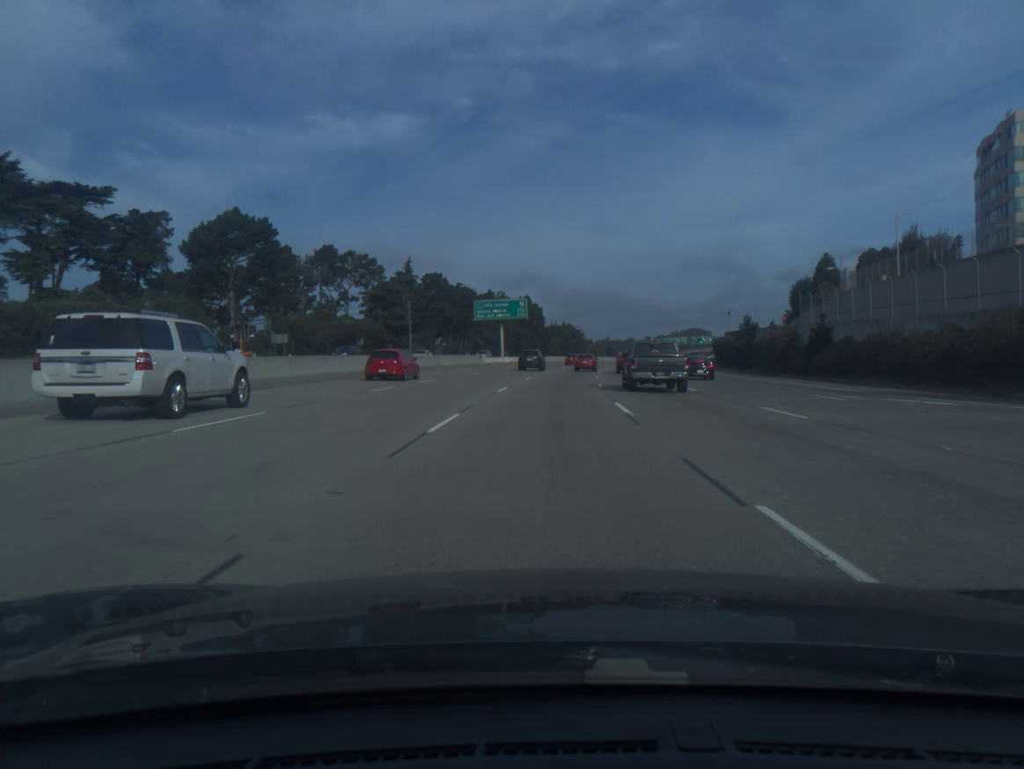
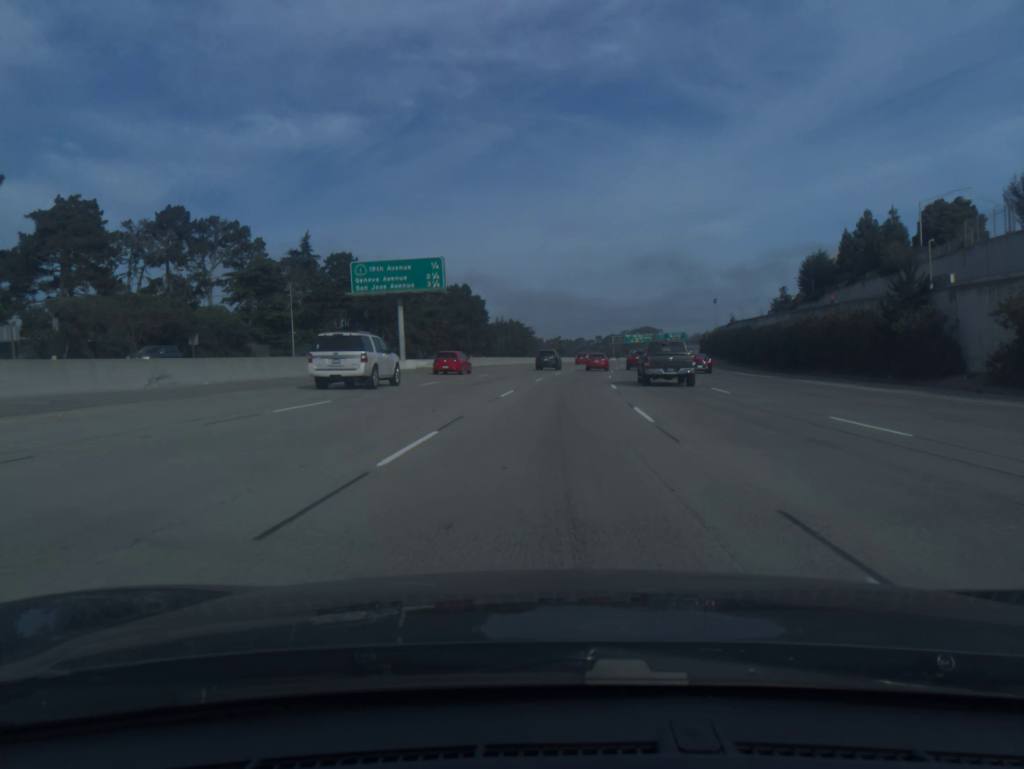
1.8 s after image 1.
(+1.3, +46.3) m; +4°
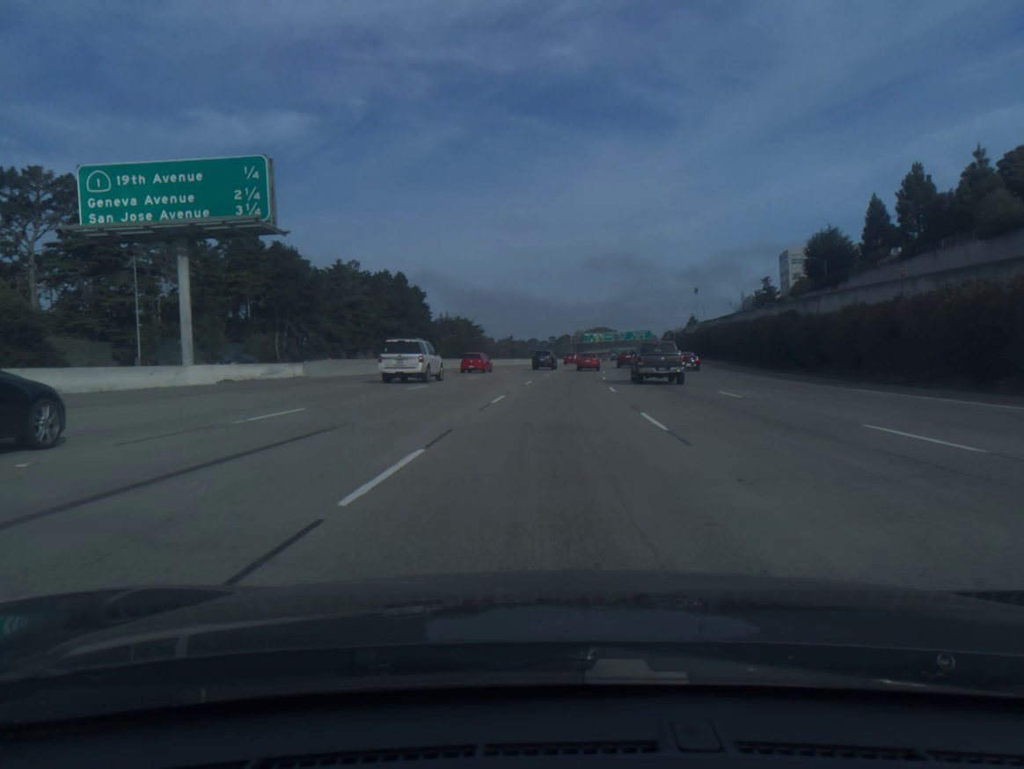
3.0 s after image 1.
(+0.9, +30.8) m; +3°
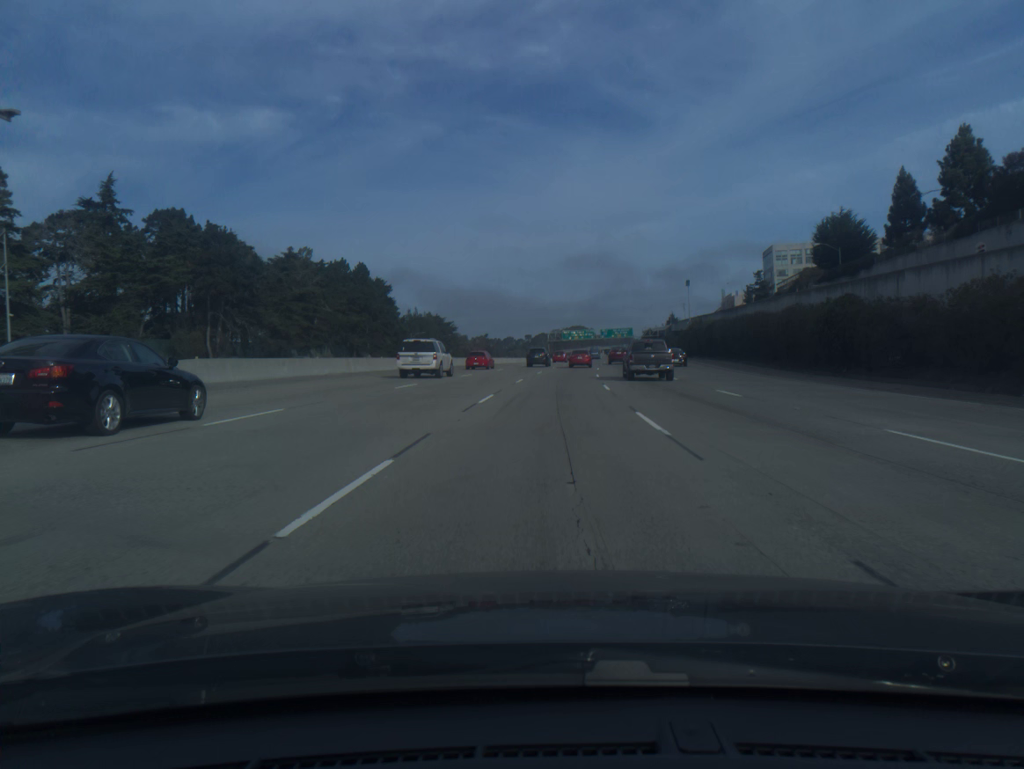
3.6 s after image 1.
(+0.2, +15.3) m; +2°
